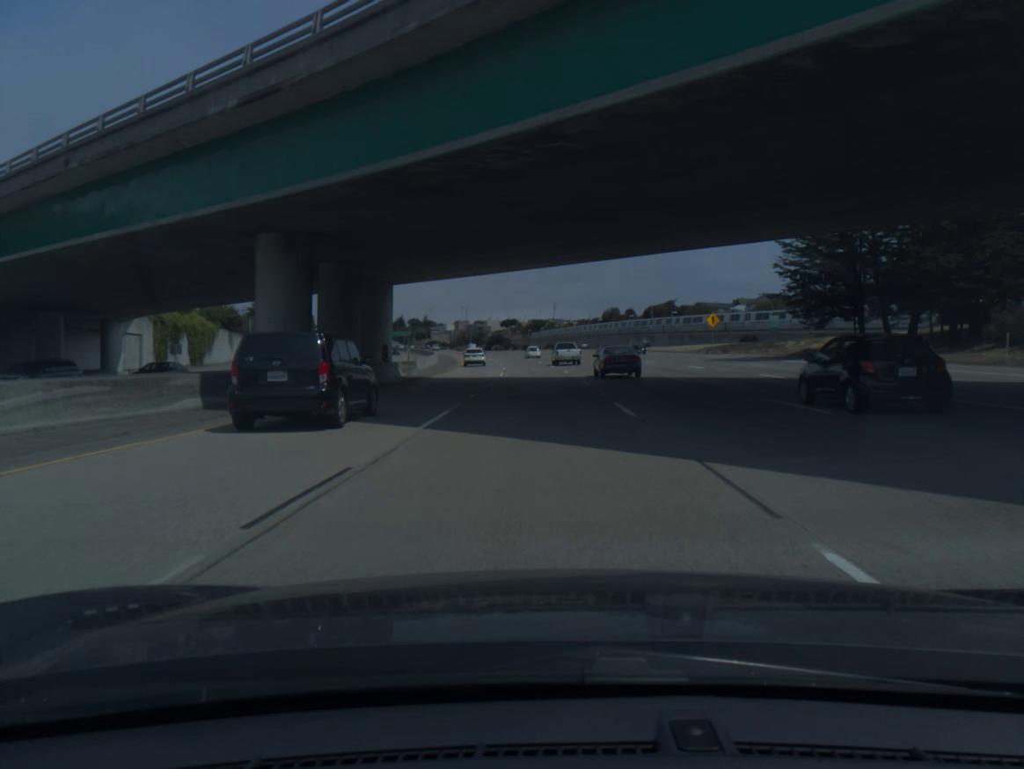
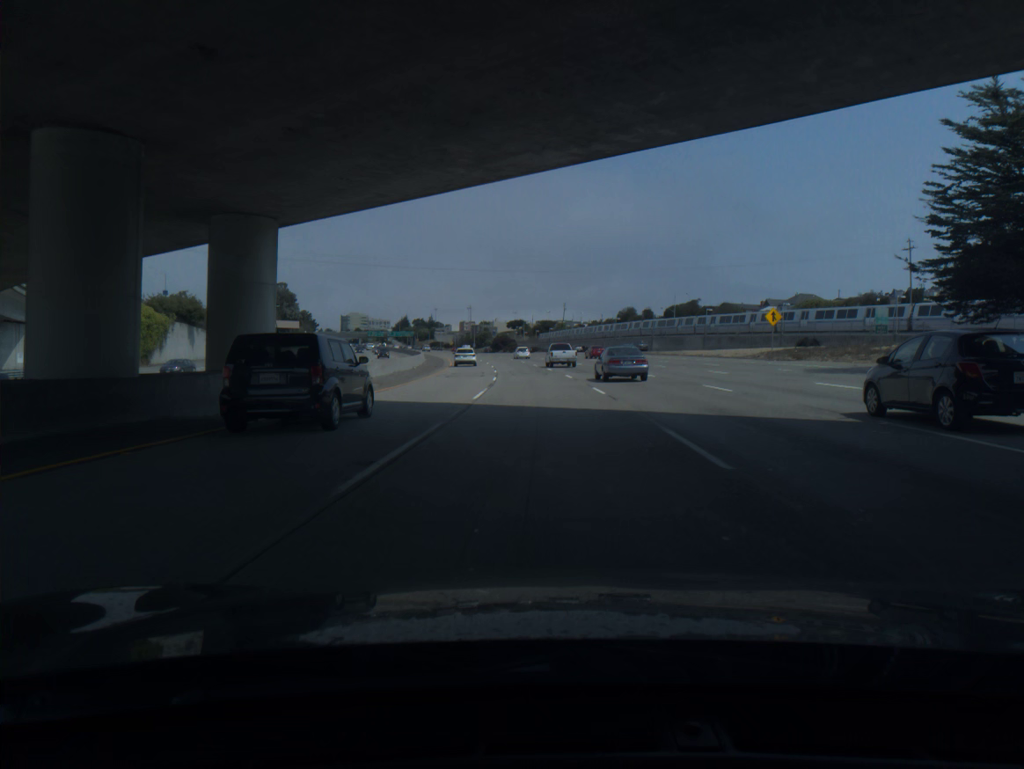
(-0.1, +20.3) m; -1°
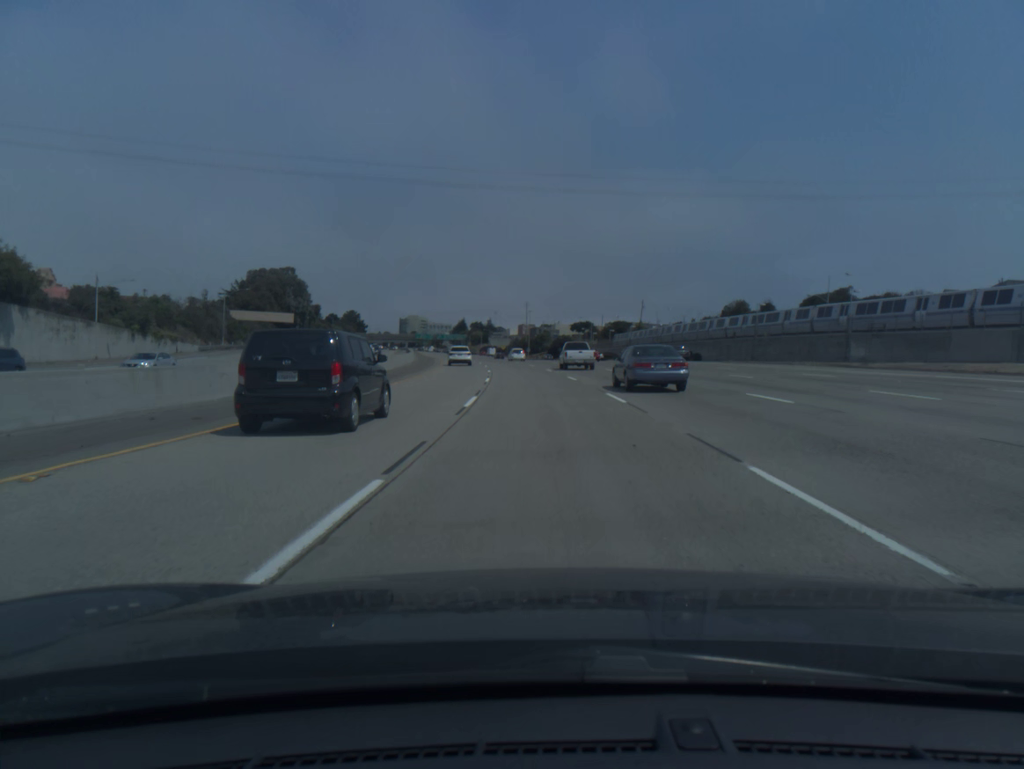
(-2.0, +60.9) m; -4°
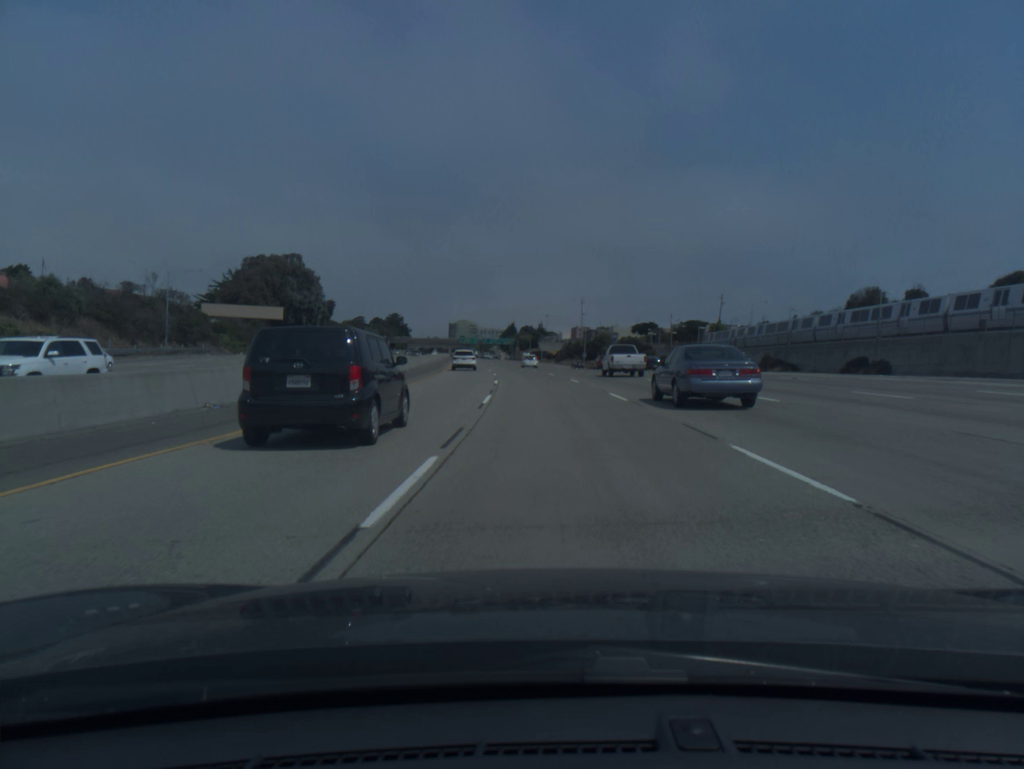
(-1.4, +40.6) m; -4°
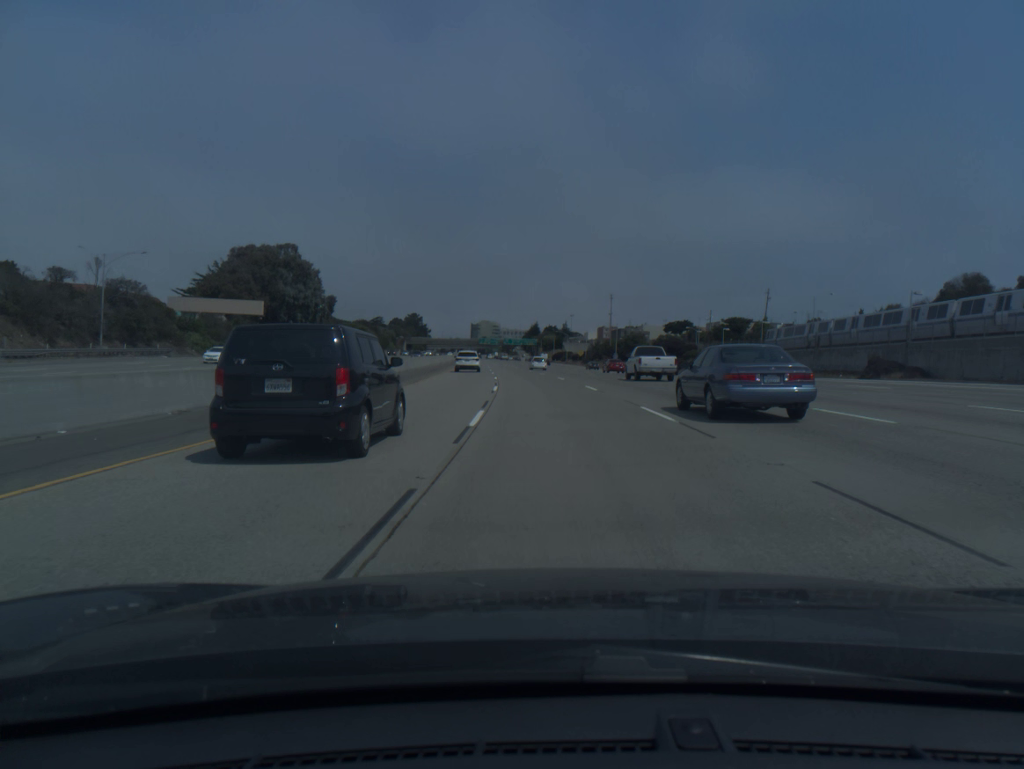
(-0.3, +20.4) m; -2°
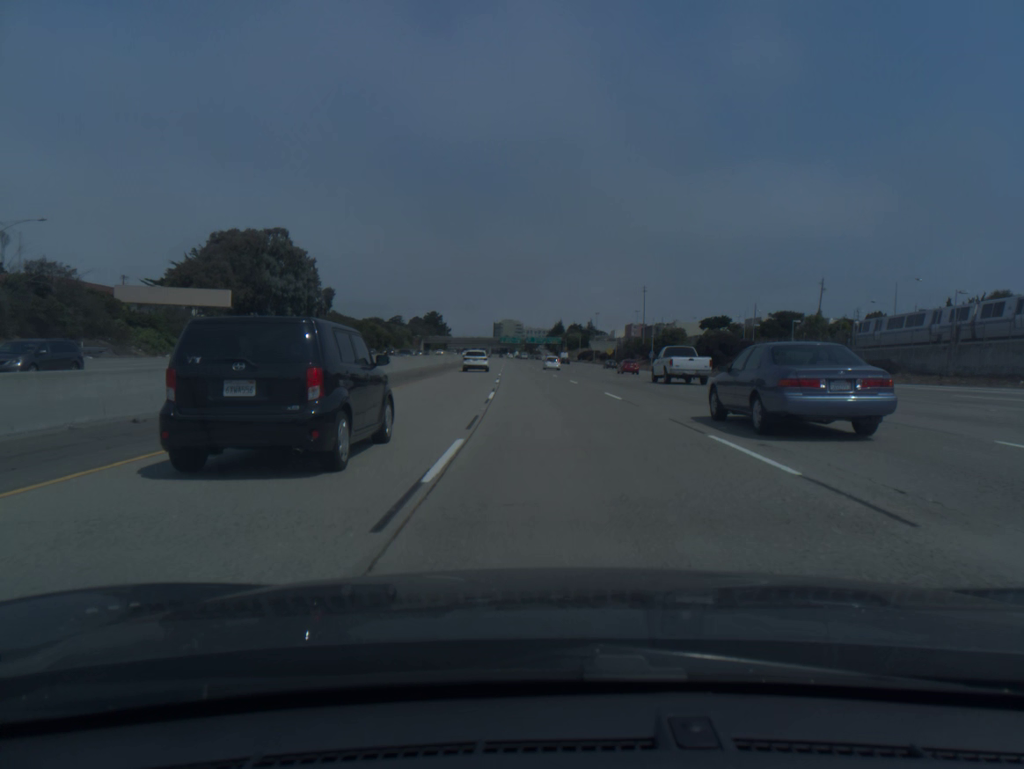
(-0.3, +20.4) m; -2°
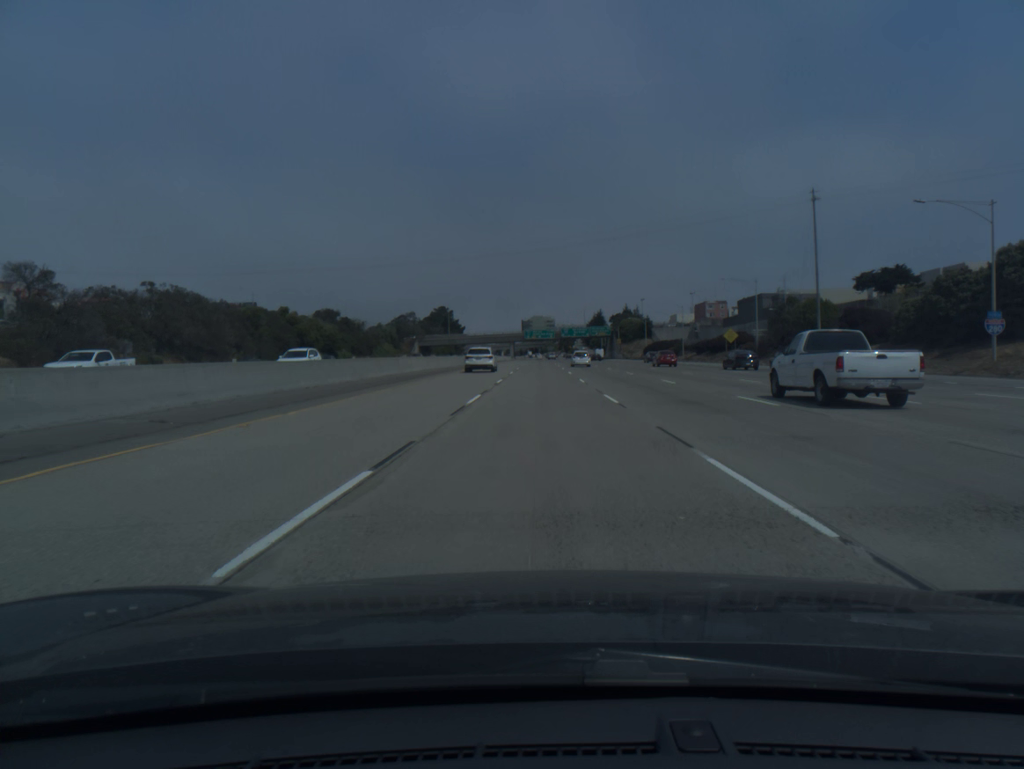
(-3.3, +102.6) m; -2°
